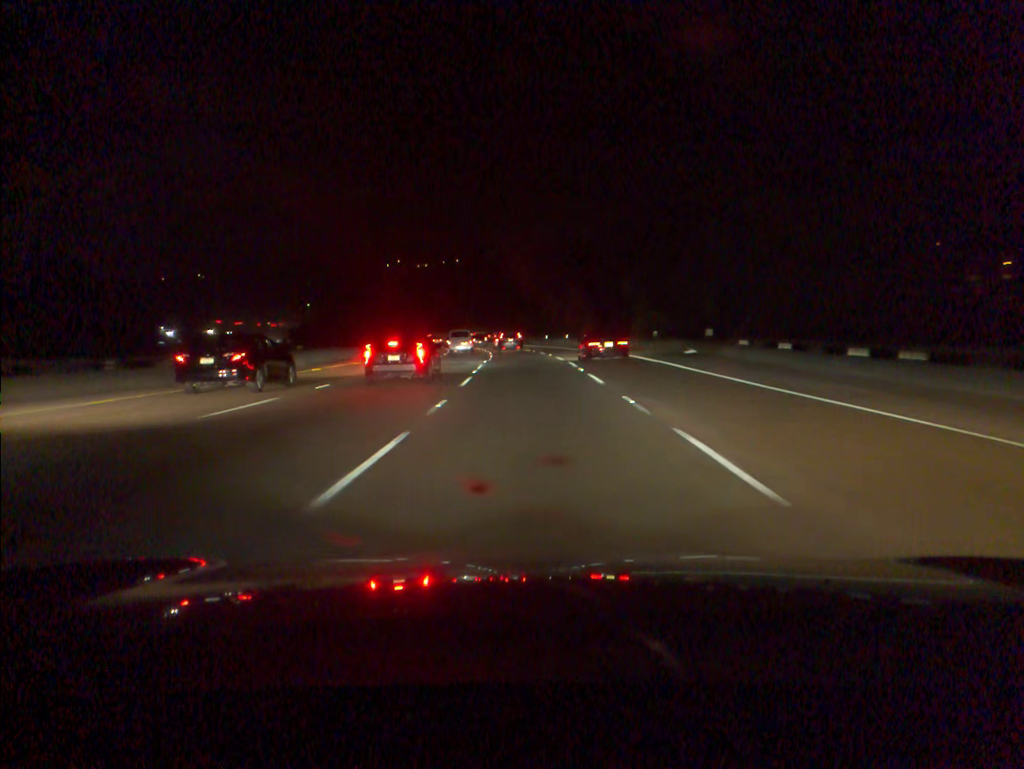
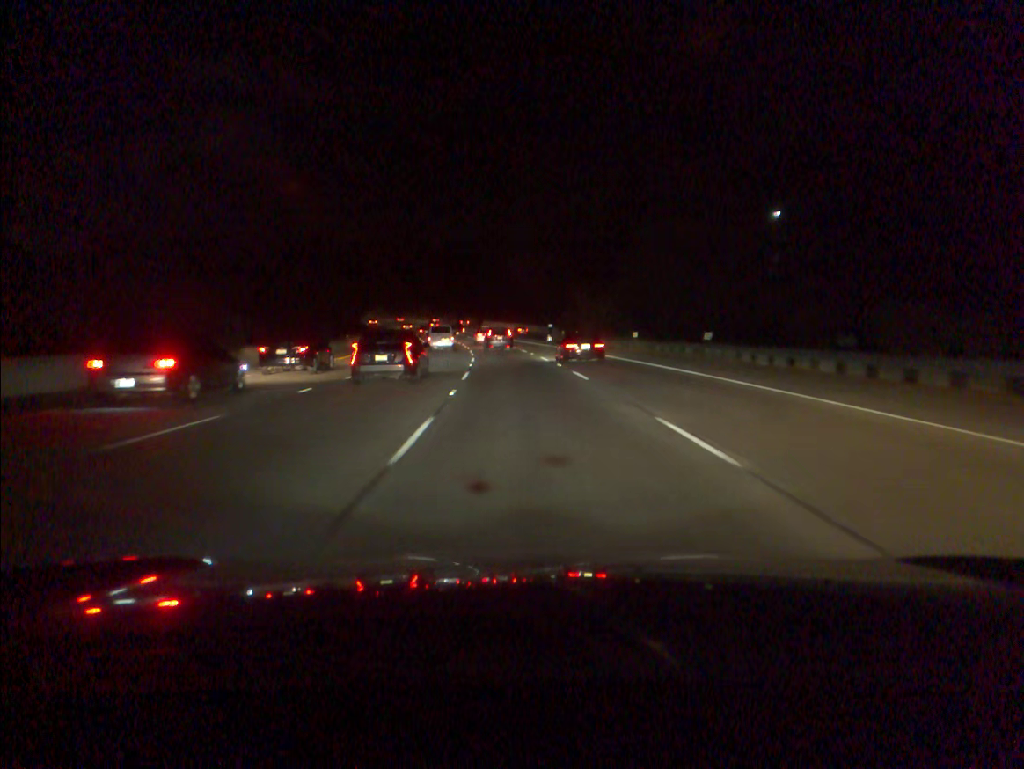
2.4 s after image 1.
(-1.1, +60.2) m; -3°
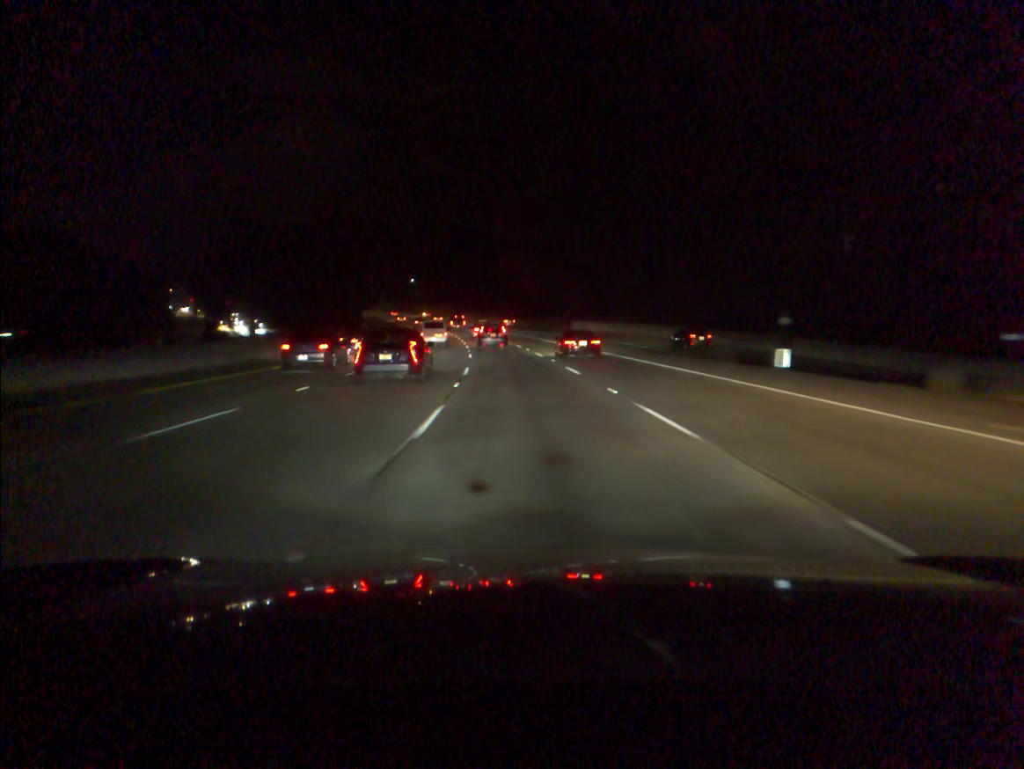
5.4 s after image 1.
(-3.9, +72.2) m; -6°
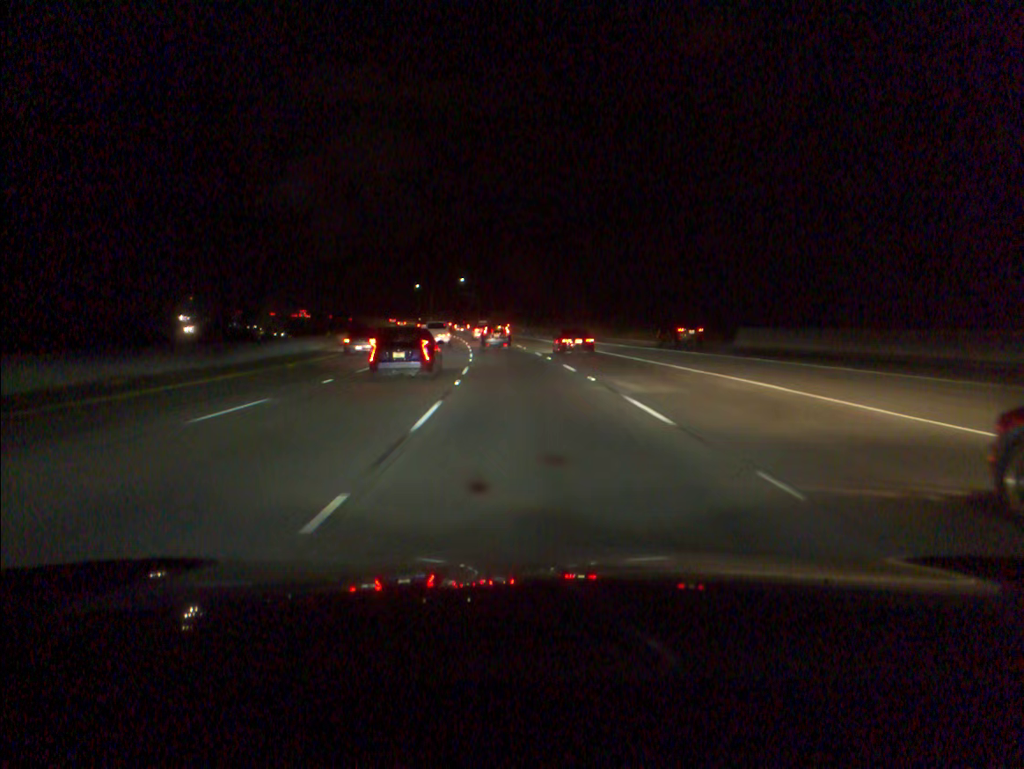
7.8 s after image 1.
(-2.6, +56.7) m; -5°
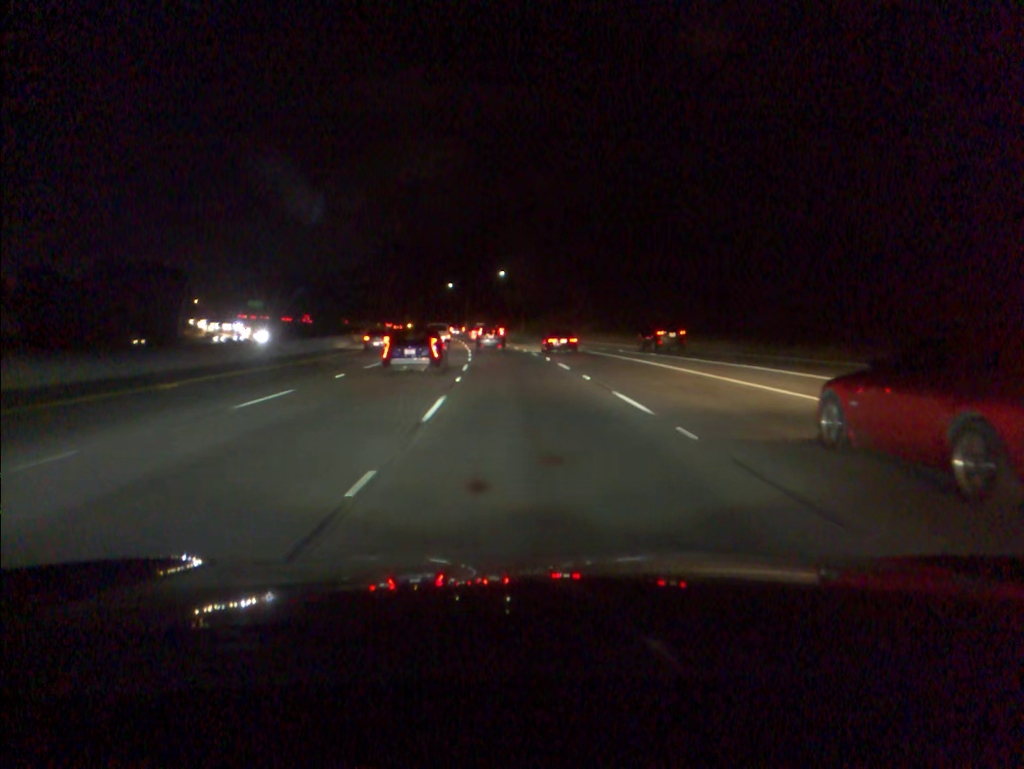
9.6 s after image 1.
(-1.4, +42.0) m; -4°
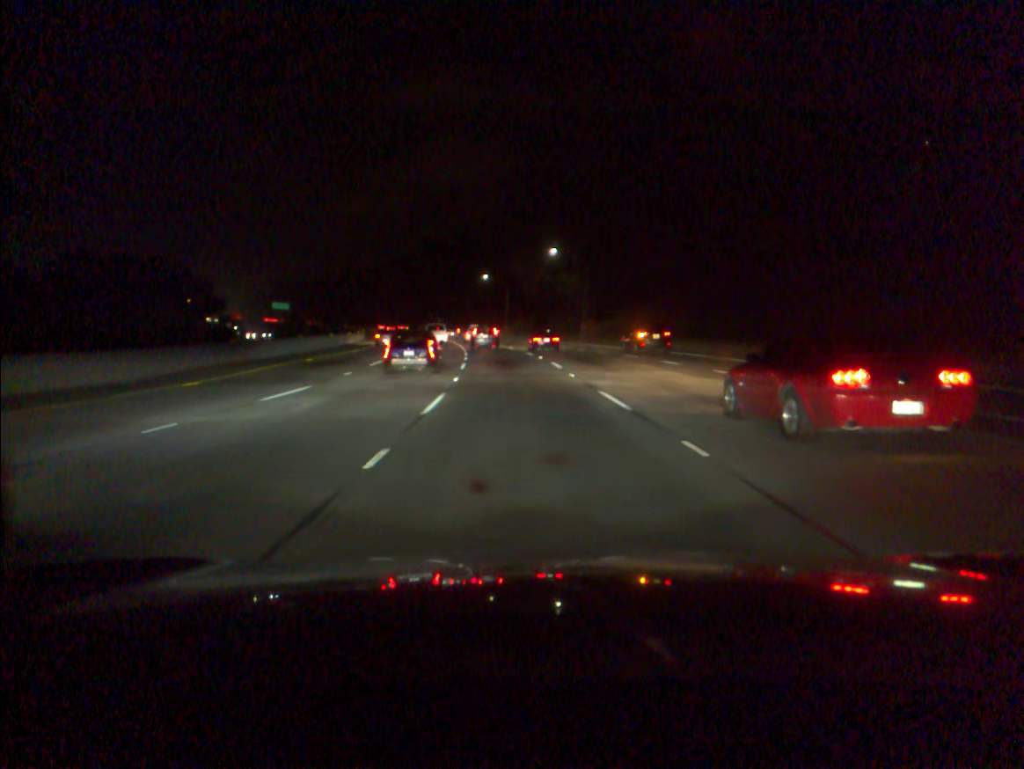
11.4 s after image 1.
(-1.3, +42.3) m; -4°
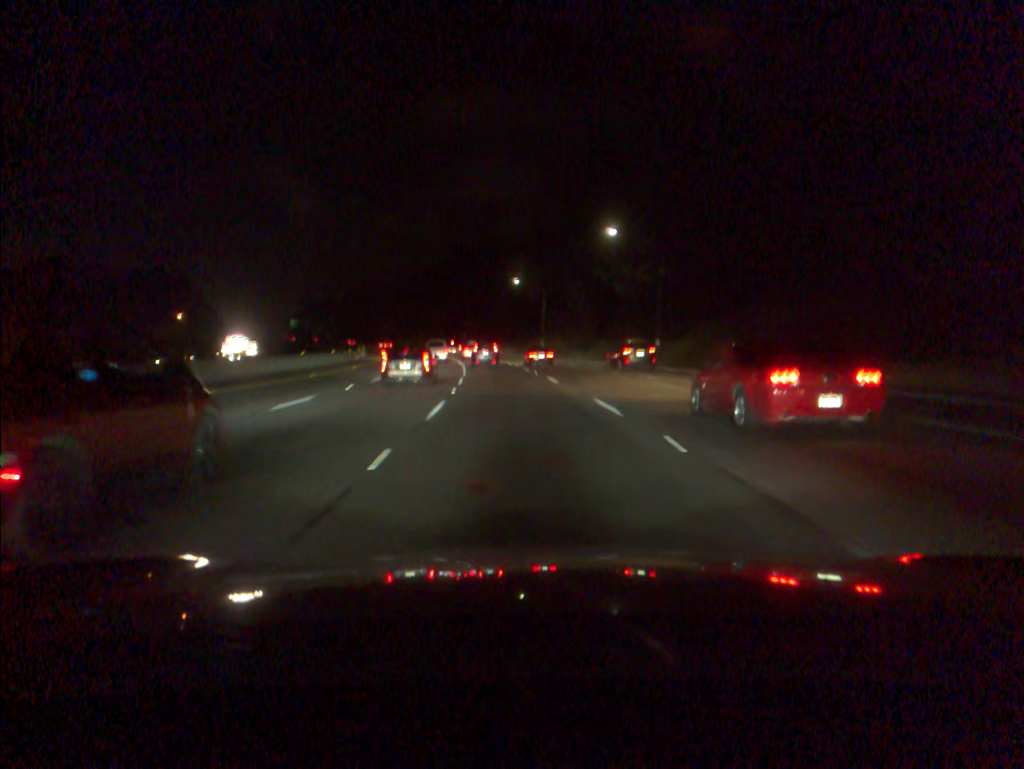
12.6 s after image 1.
(-0.6, +28.4) m; -3°
